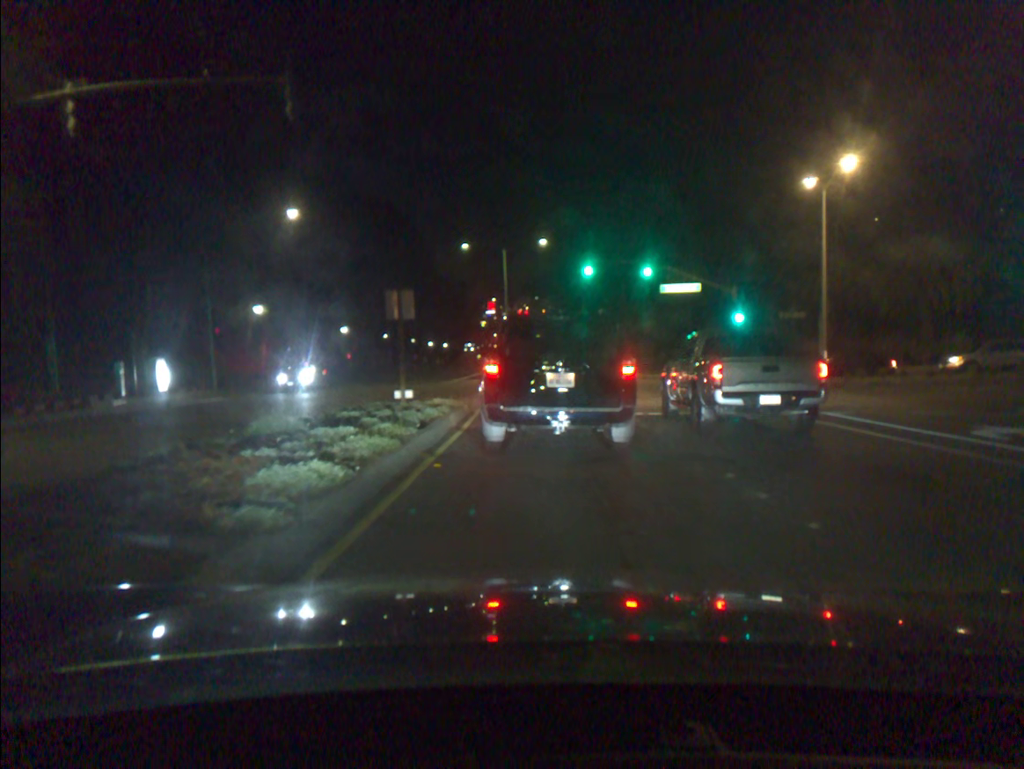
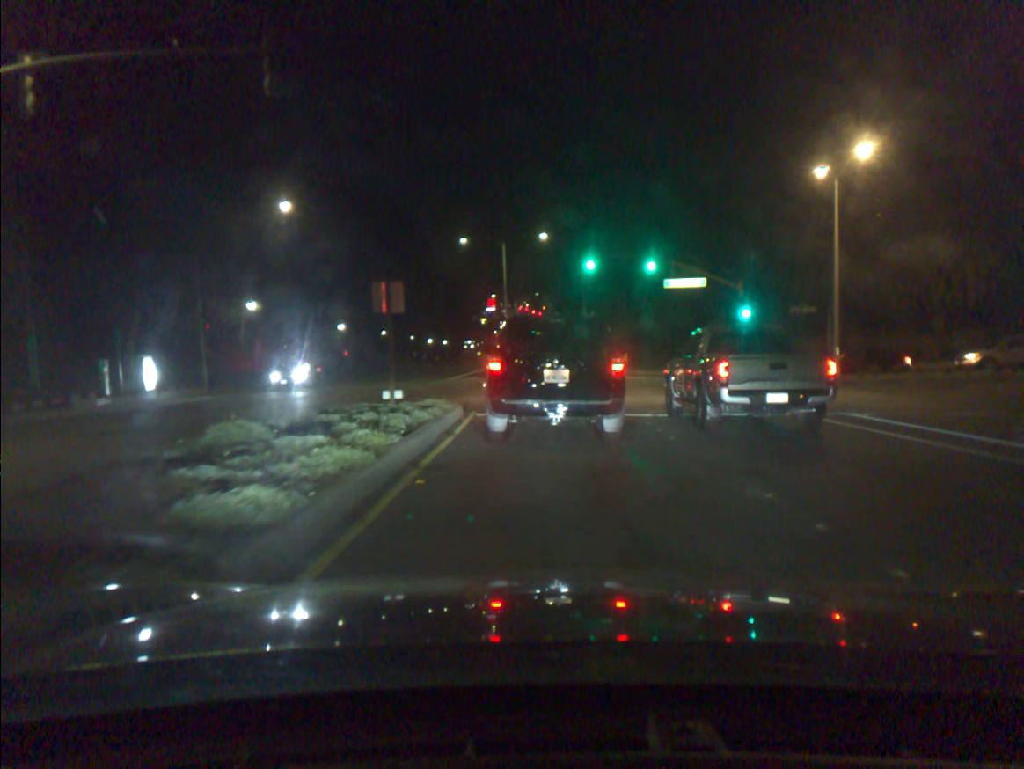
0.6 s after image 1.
(0.0, +1.3) m; 0°
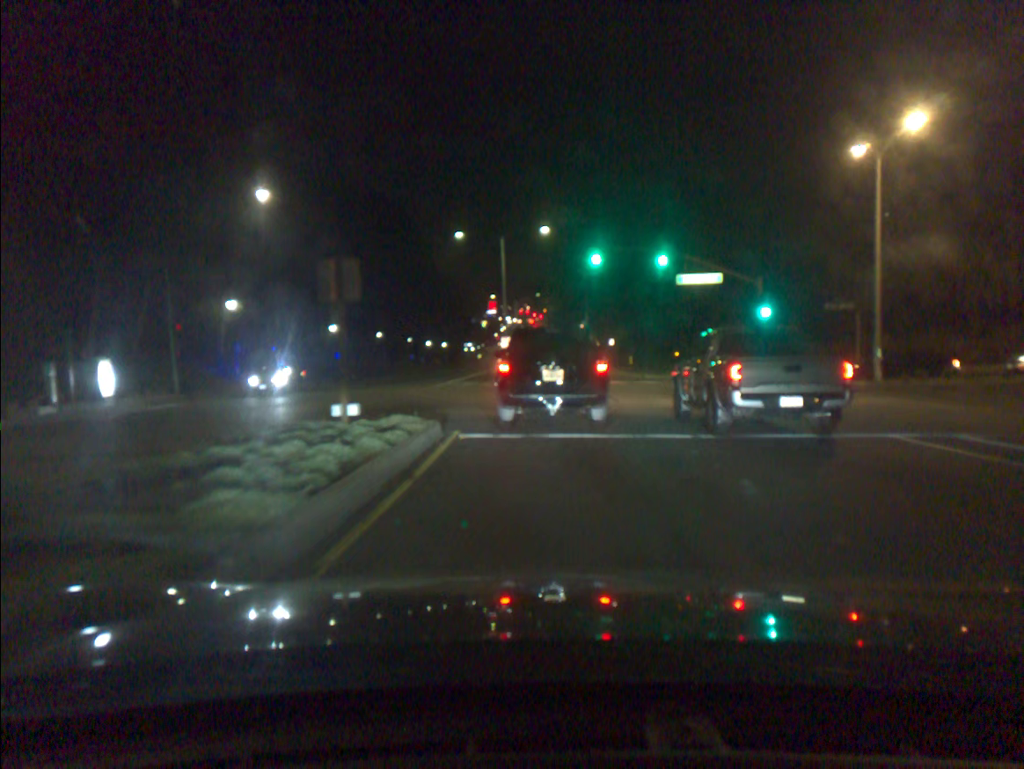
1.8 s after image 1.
(0.0, +4.0) m; -1°
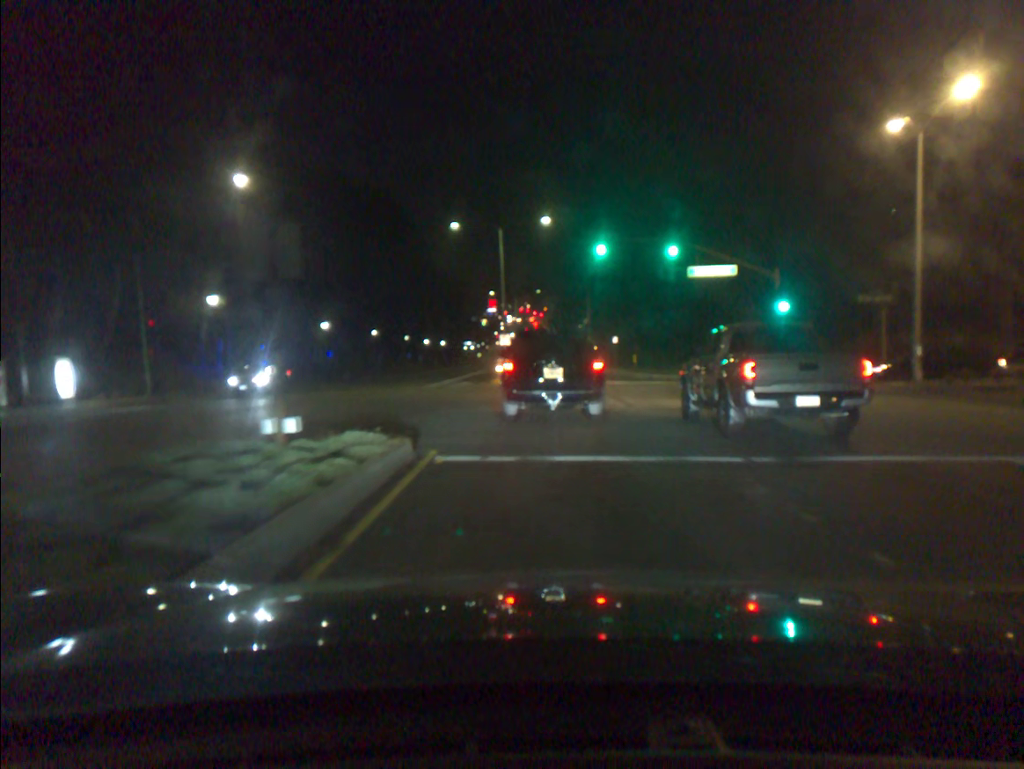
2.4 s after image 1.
(0.0, +2.9) m; 0°
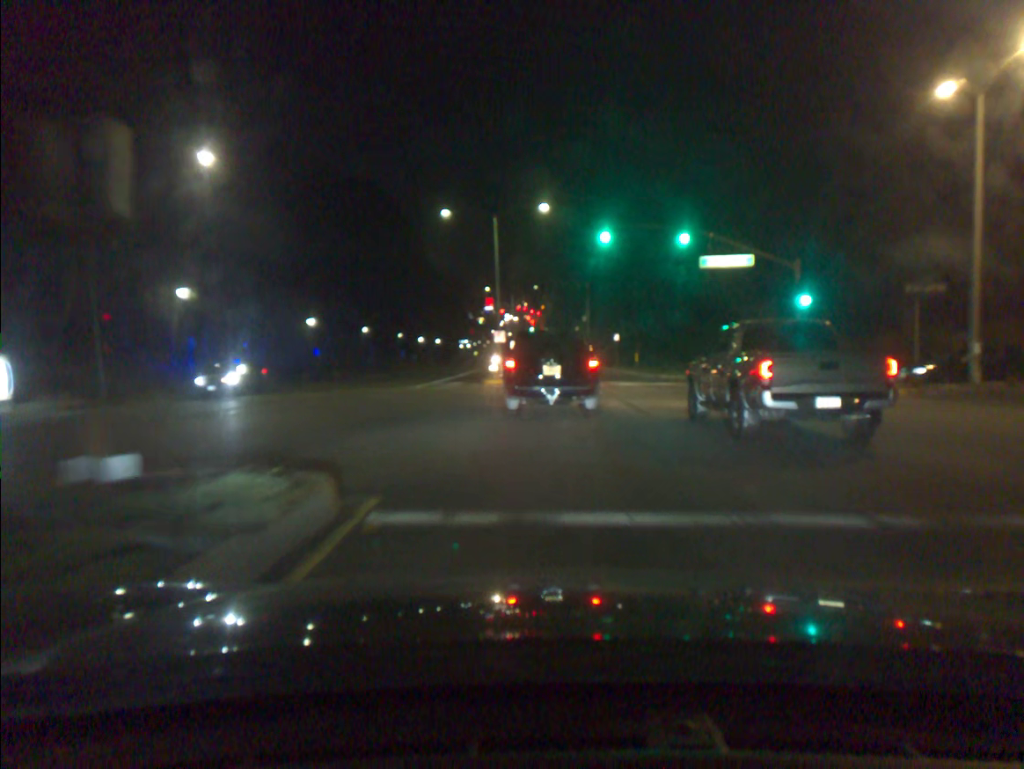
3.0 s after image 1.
(0.0, +3.6) m; 0°
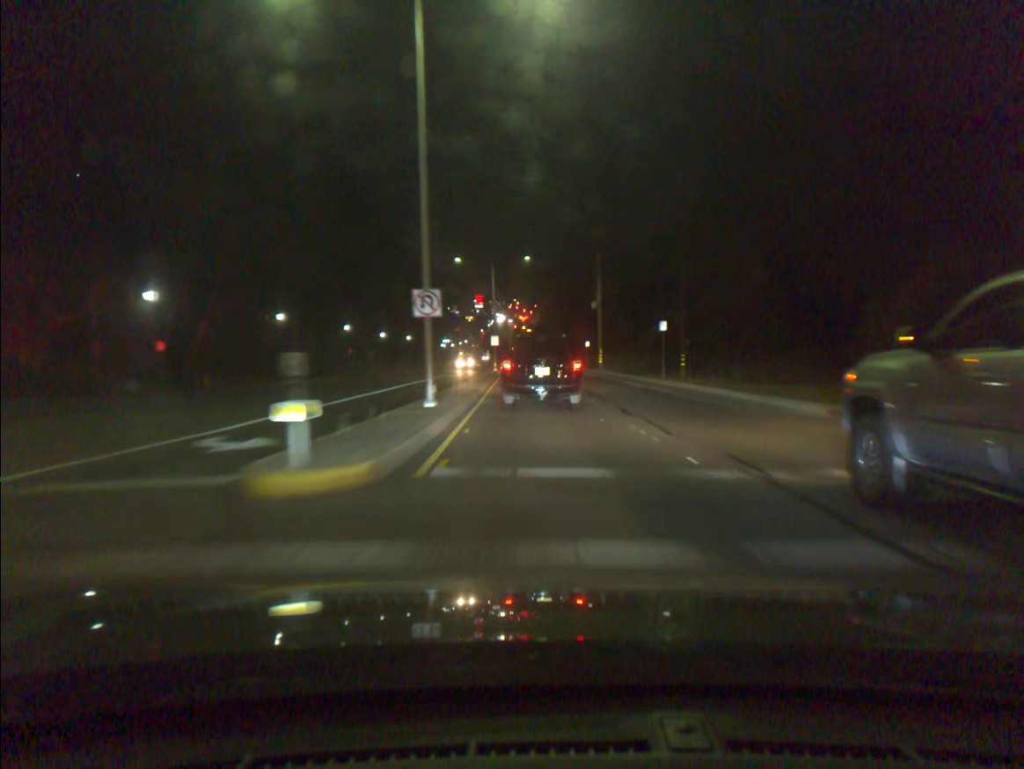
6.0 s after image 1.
(0.0, +27.6) m; 0°
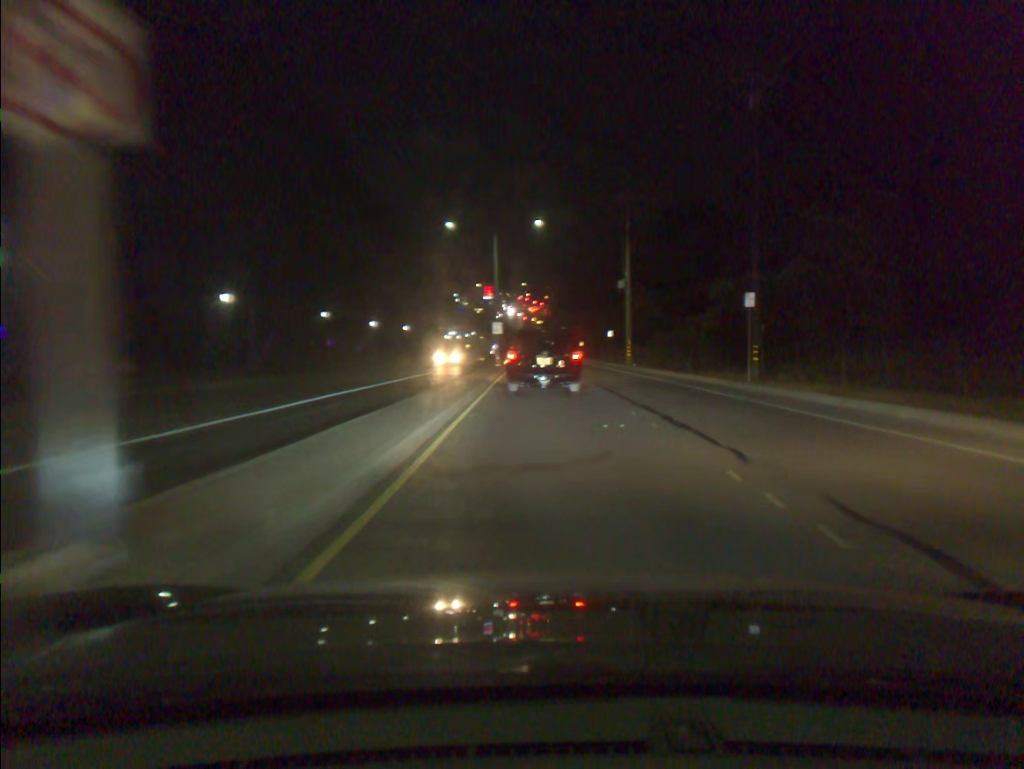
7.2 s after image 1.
(-0.2, +13.9) m; -1°
